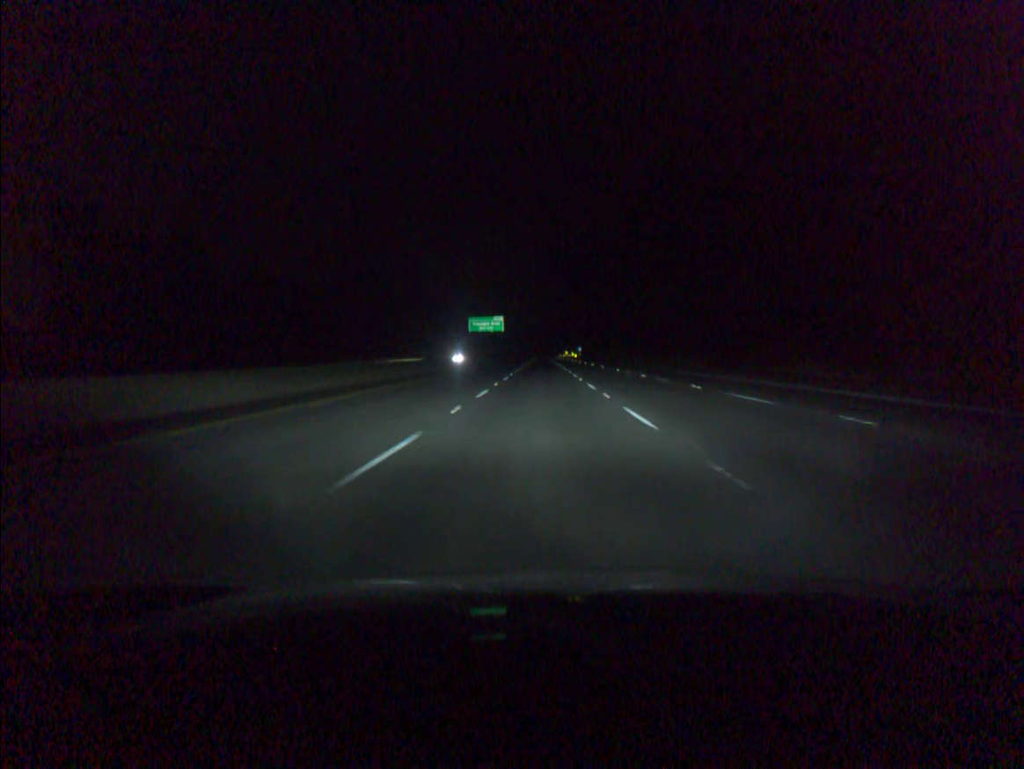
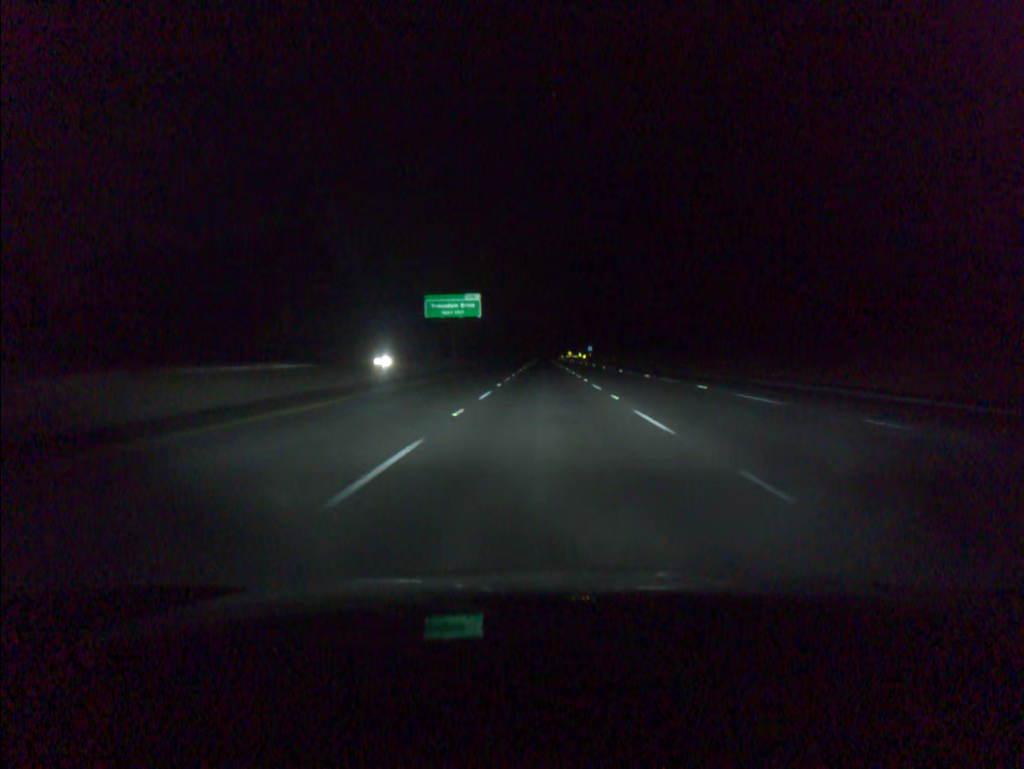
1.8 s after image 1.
(-0.1, +58.9) m; 0°
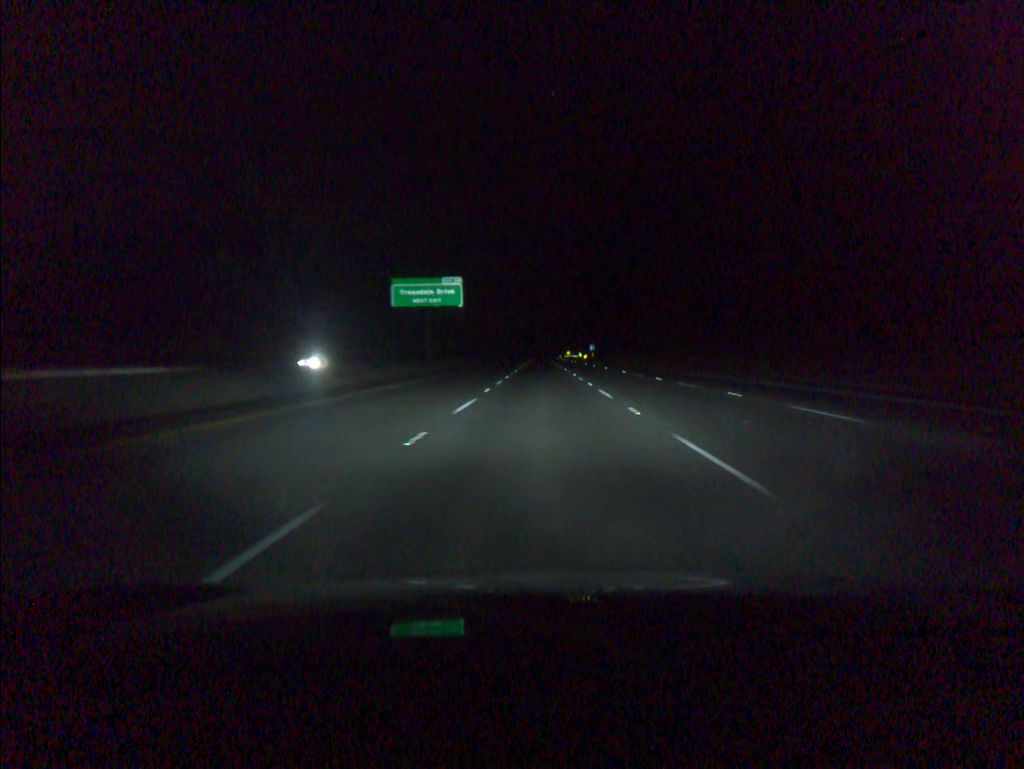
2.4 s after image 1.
(0.0, +19.6) m; 0°
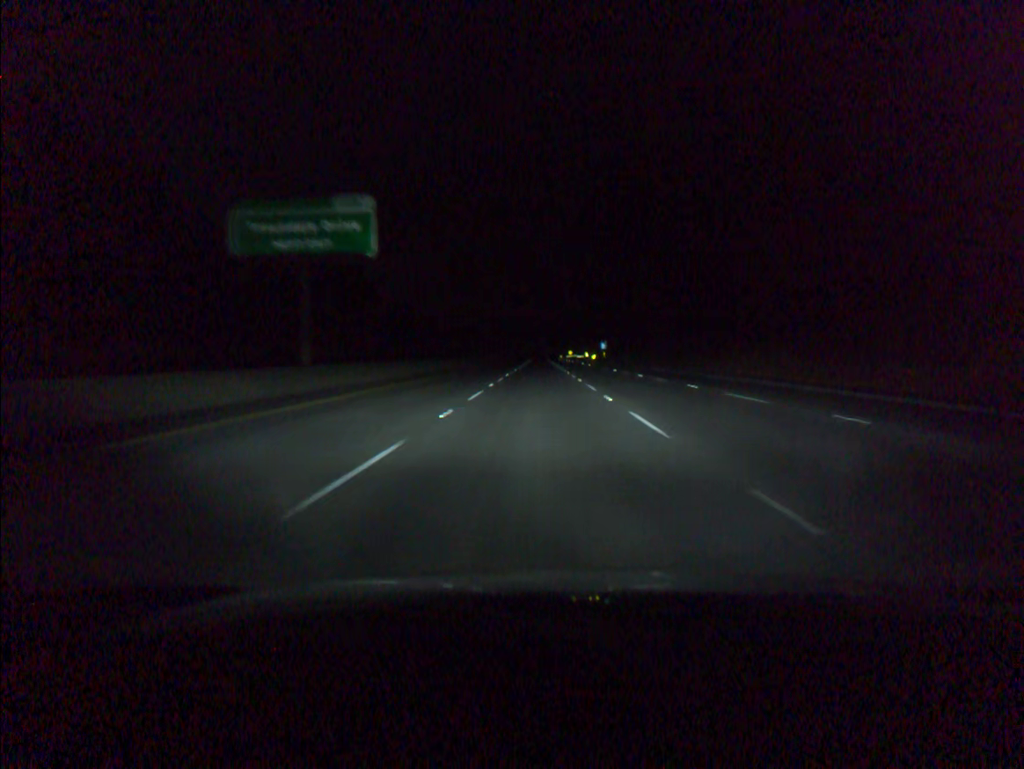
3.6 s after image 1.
(+0.1, +39.3) m; 0°
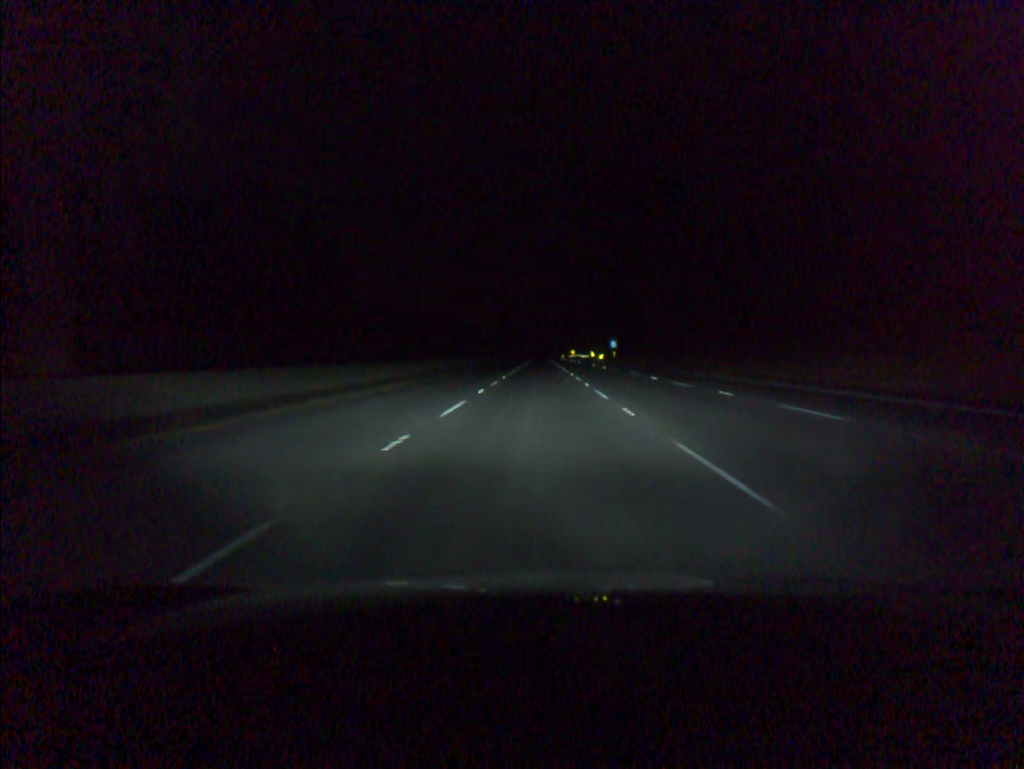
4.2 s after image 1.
(0.0, +19.6) m; 0°
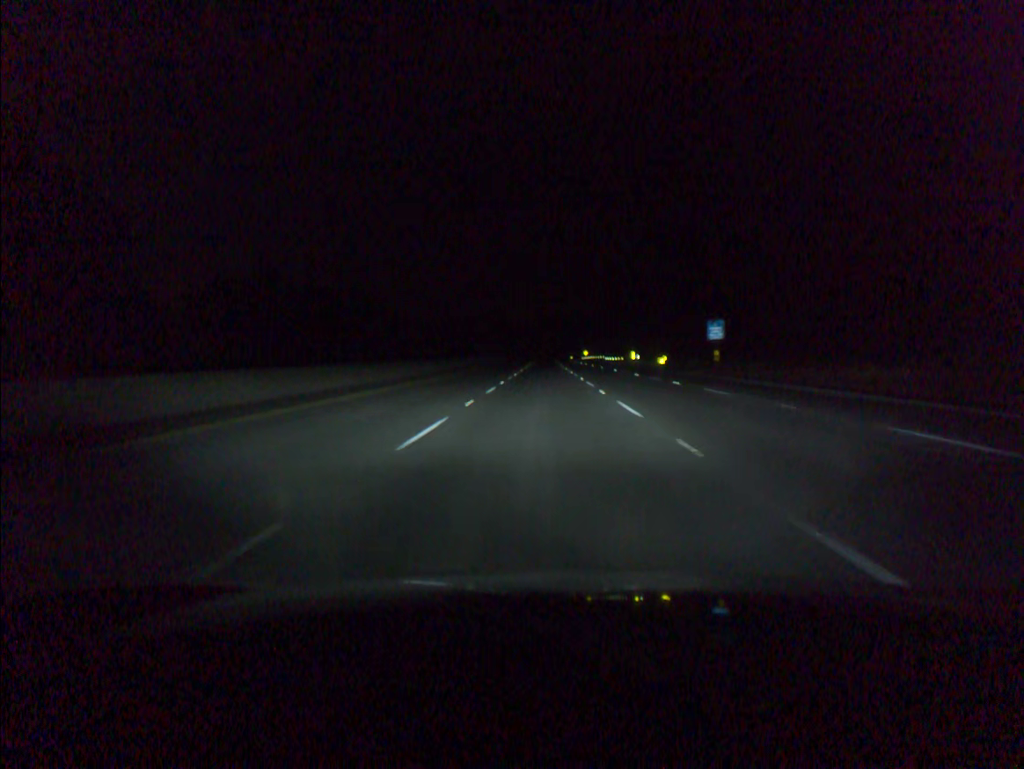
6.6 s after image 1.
(-0.3, +78.5) m; 0°
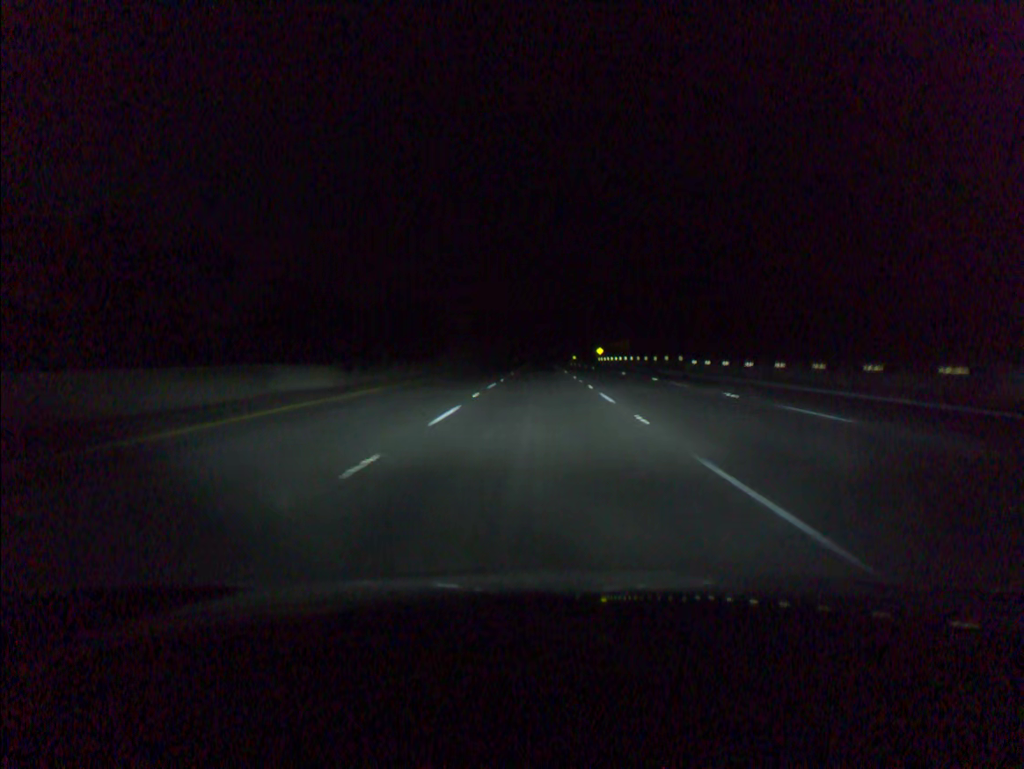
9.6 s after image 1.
(+0.4, +98.0) m; 0°
